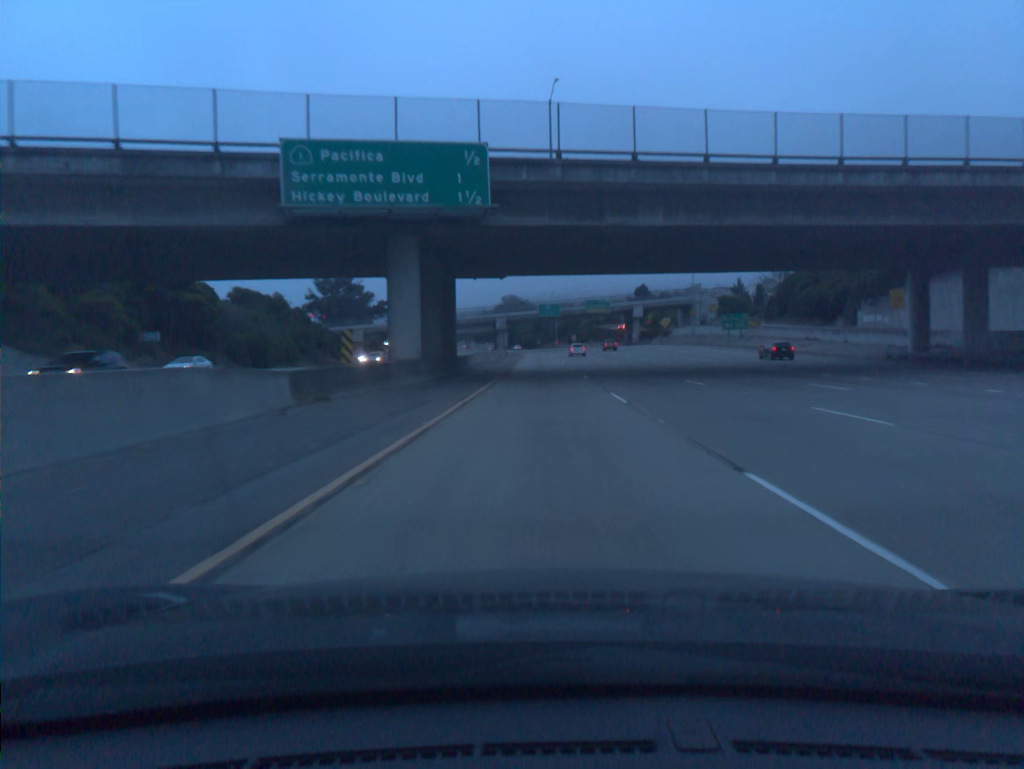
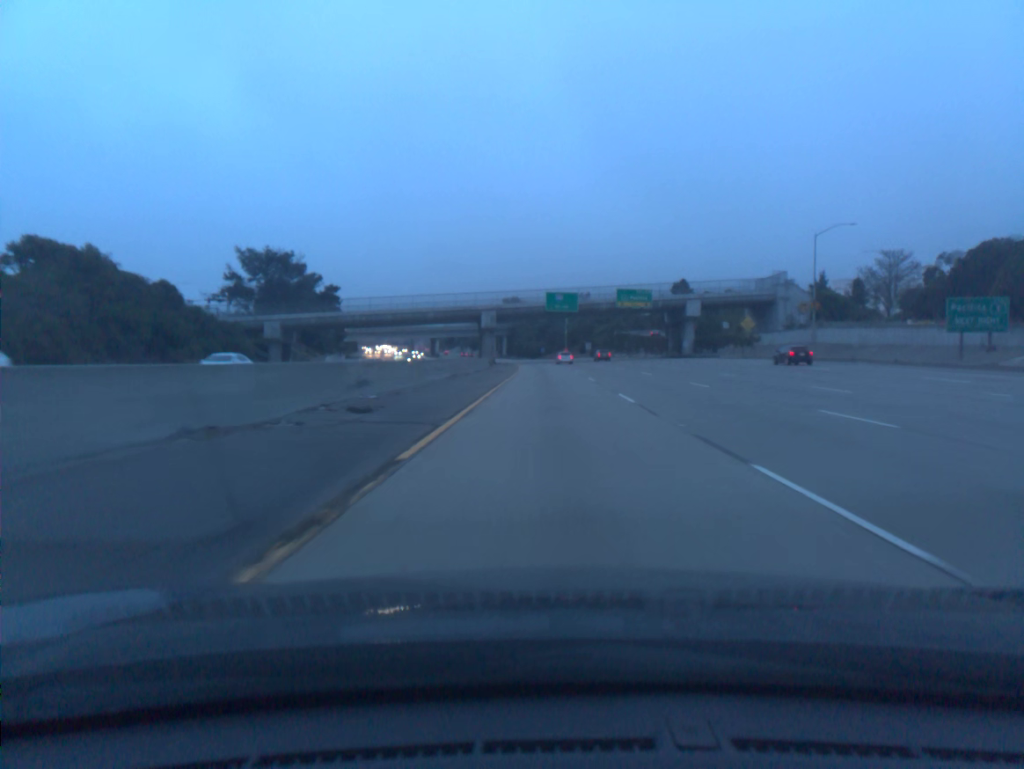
(-0.3, +57.9) m; 0°
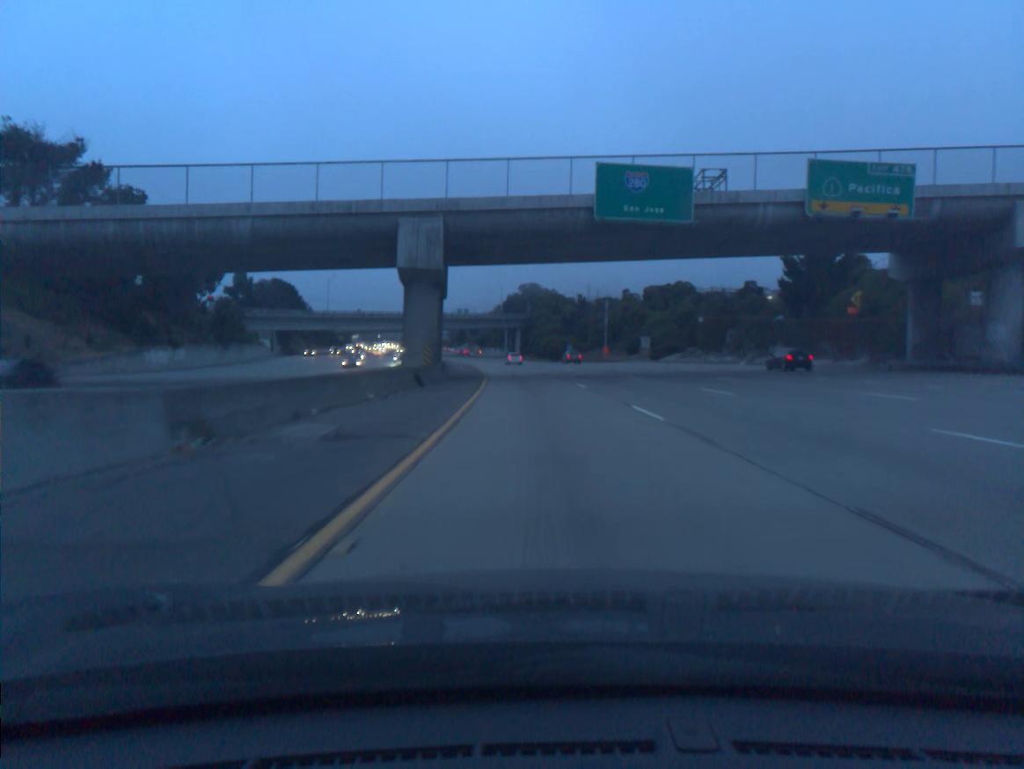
(-0.4, +77.7) m; -1°
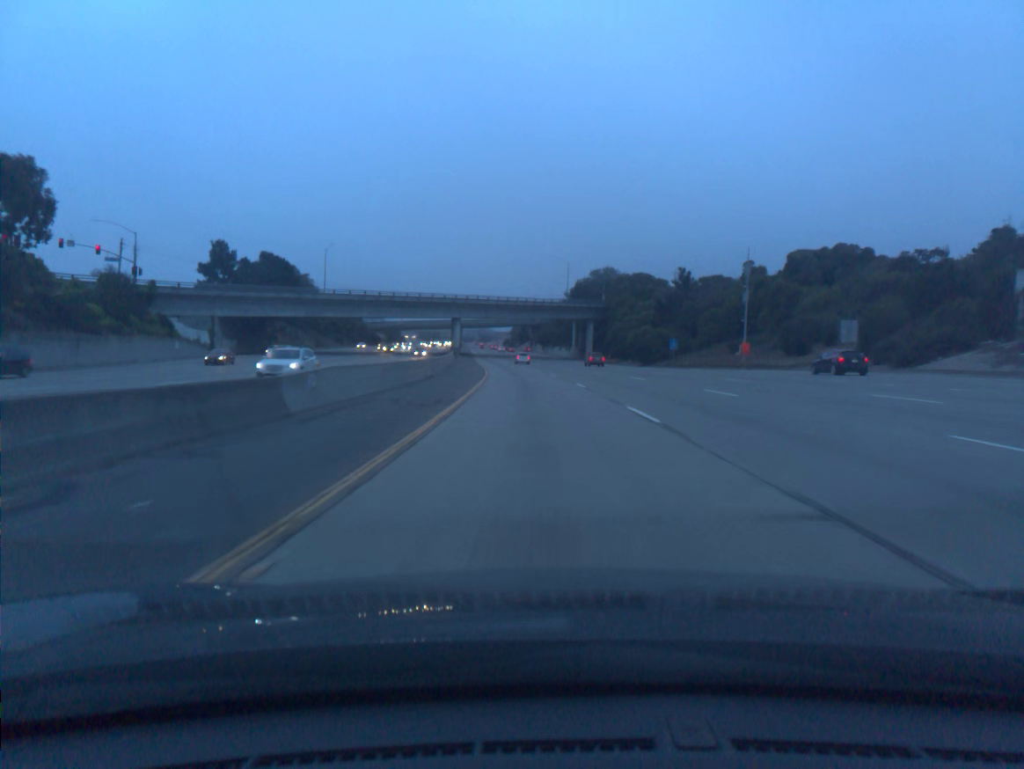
(-2.5, +59.0) m; -5°
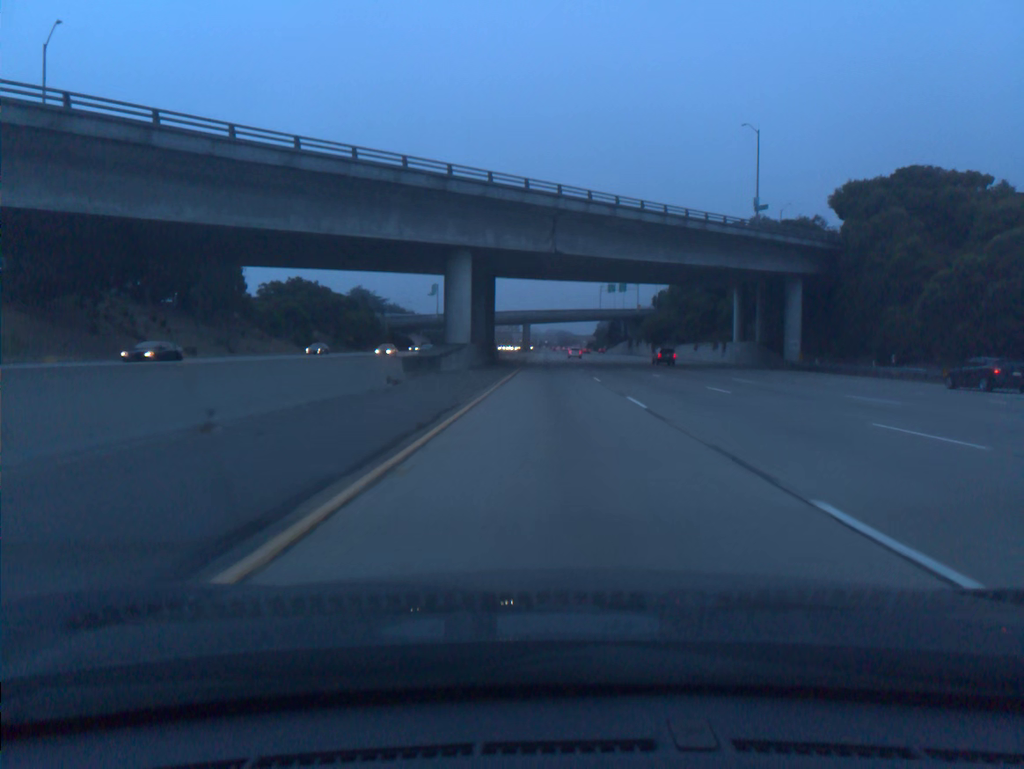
(-6.0, +98.3) m; -6°
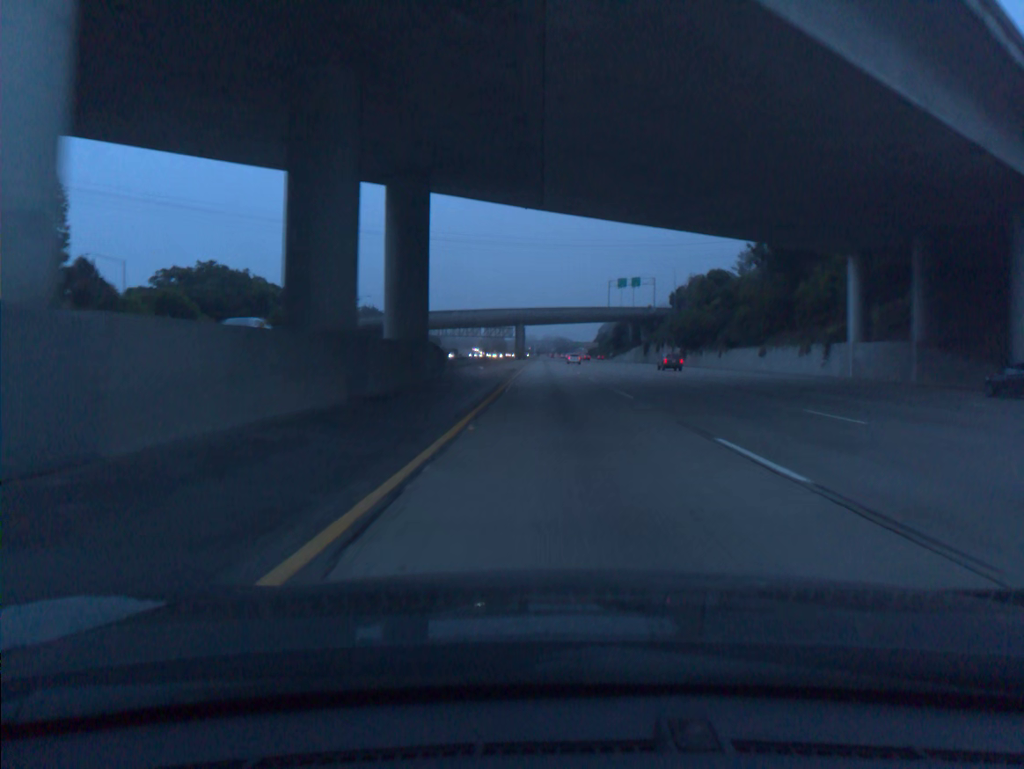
(0.0, +39.2) m; 0°
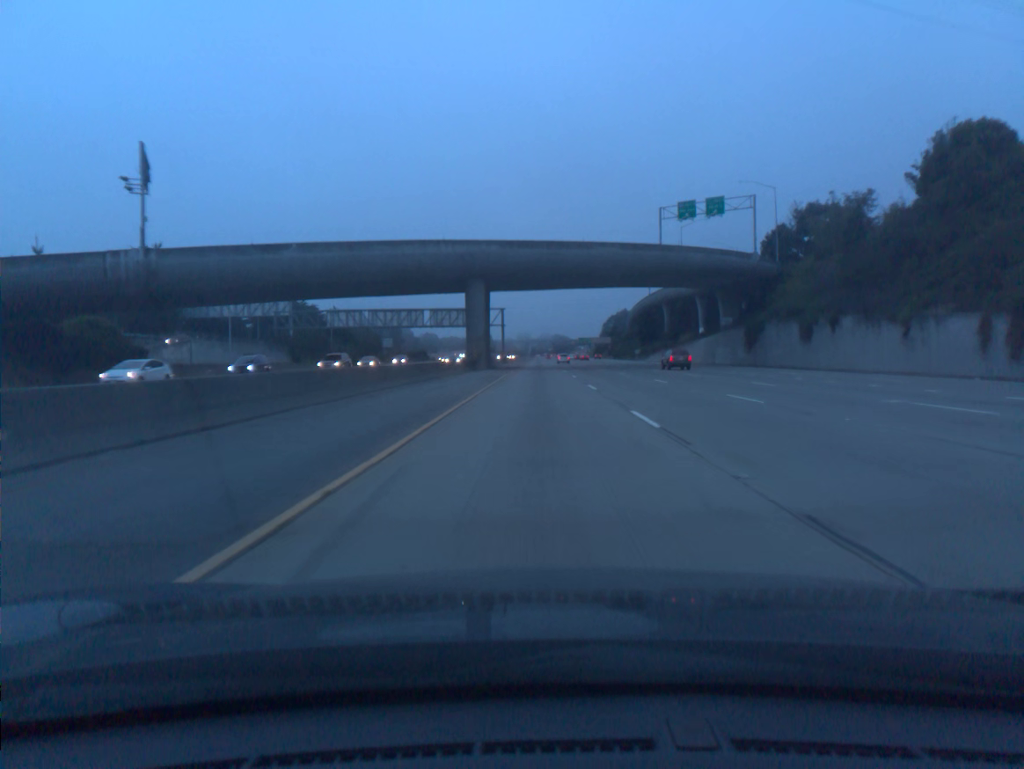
(+0.9, +97.3) m; 0°
